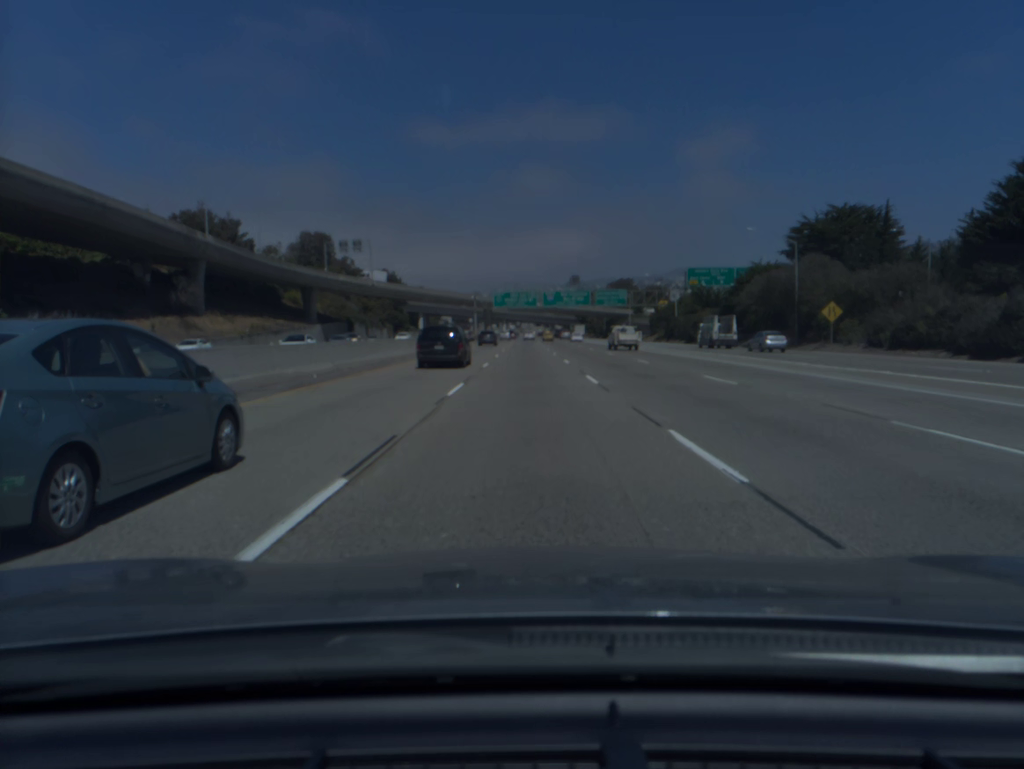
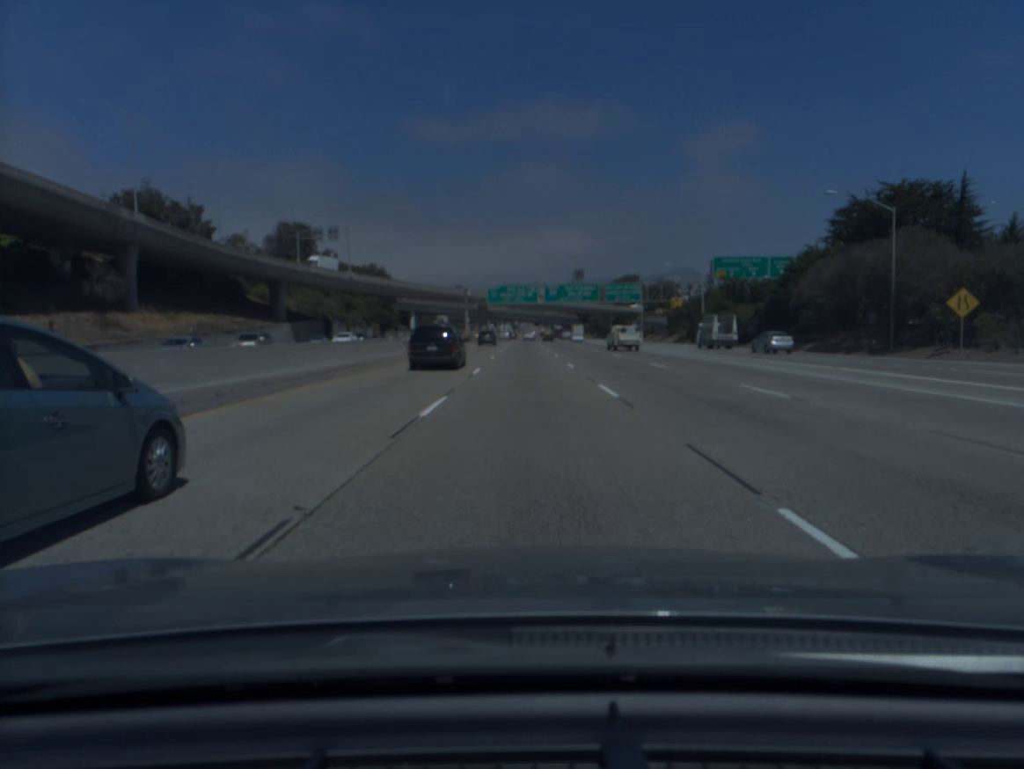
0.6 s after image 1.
(0.0, +18.9) m; 0°
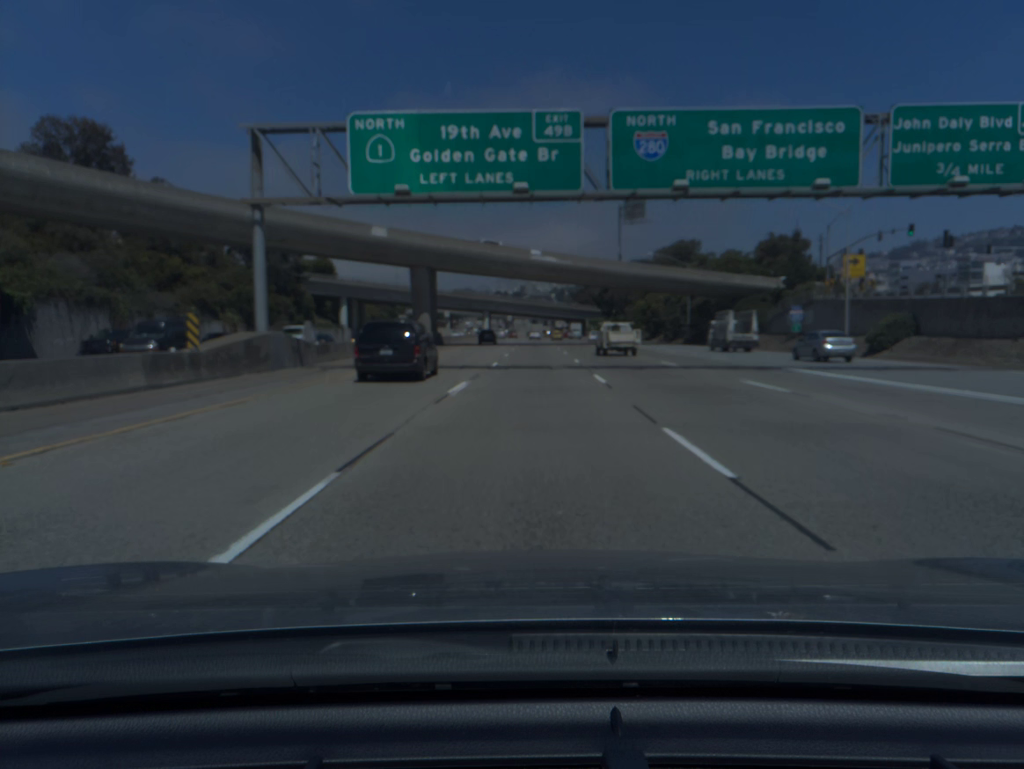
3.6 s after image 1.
(0.0, +94.6) m; 0°
